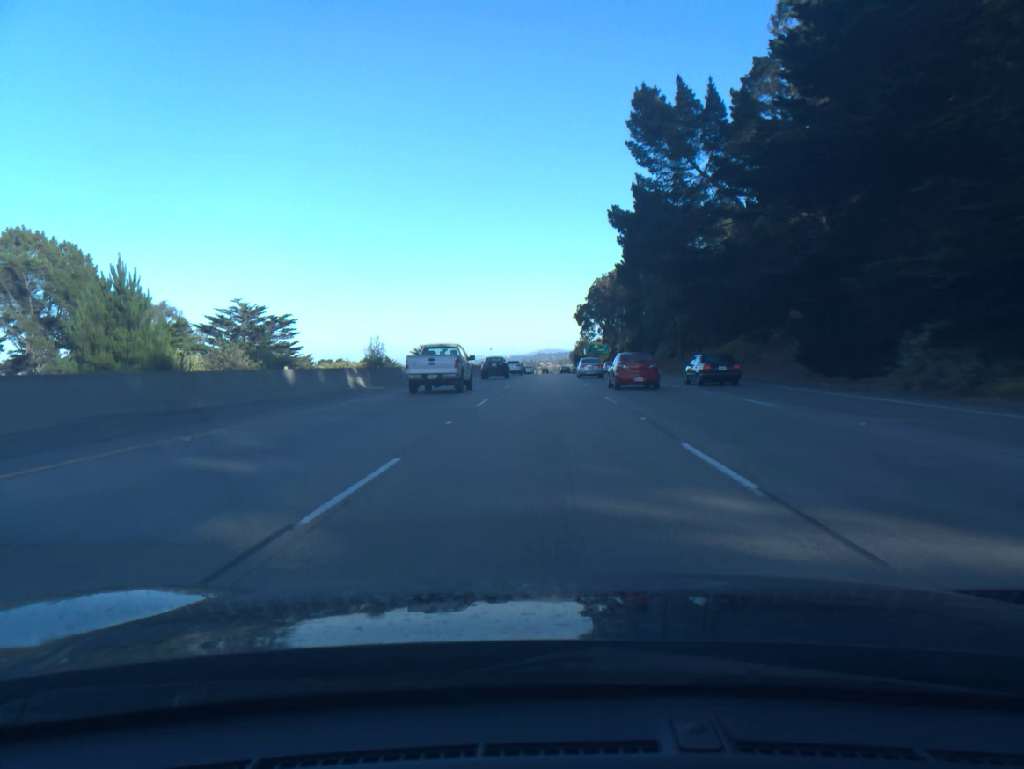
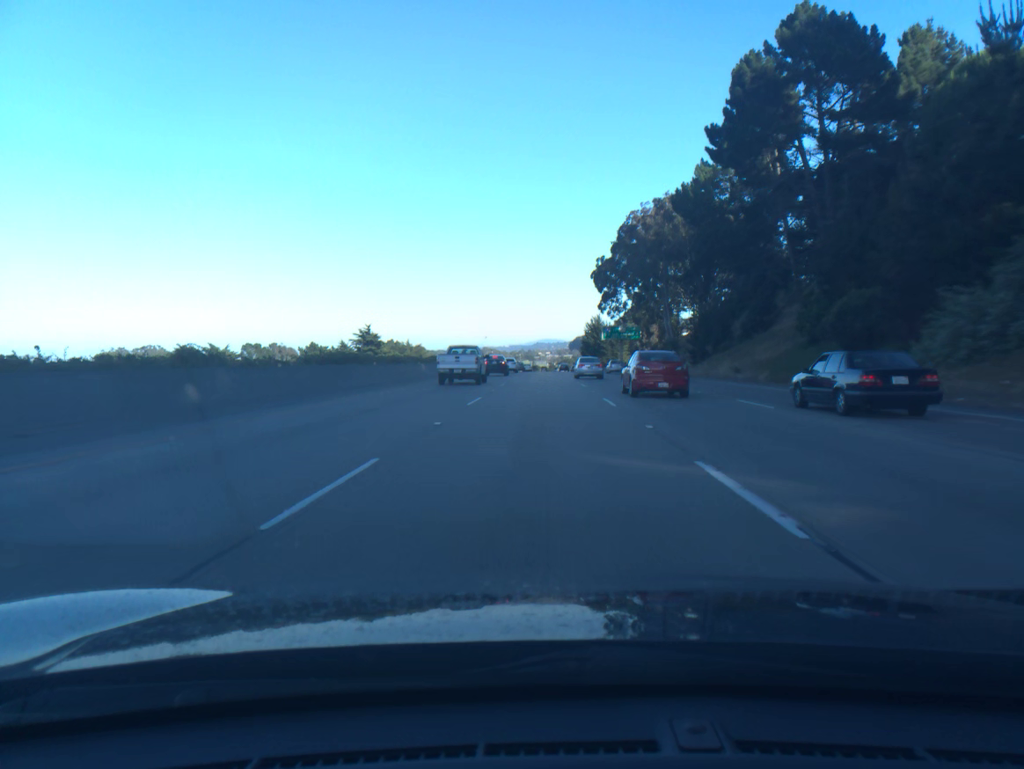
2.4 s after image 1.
(+0.7, +73.2) m; 0°
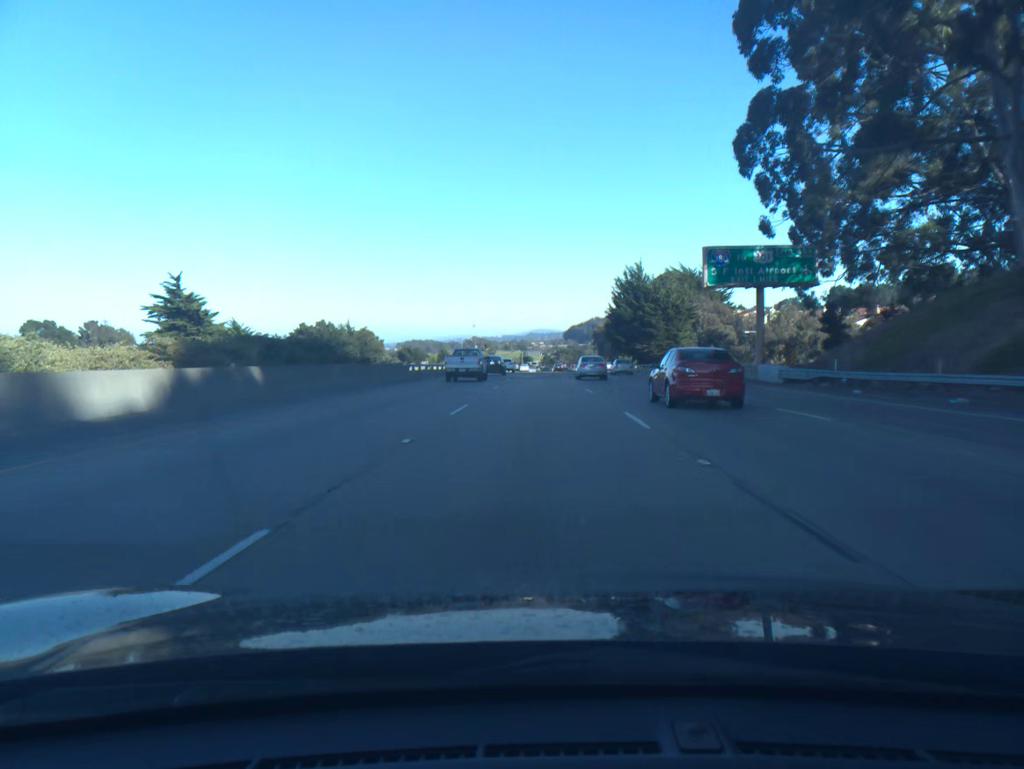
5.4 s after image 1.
(+0.2, +91.4) m; 0°
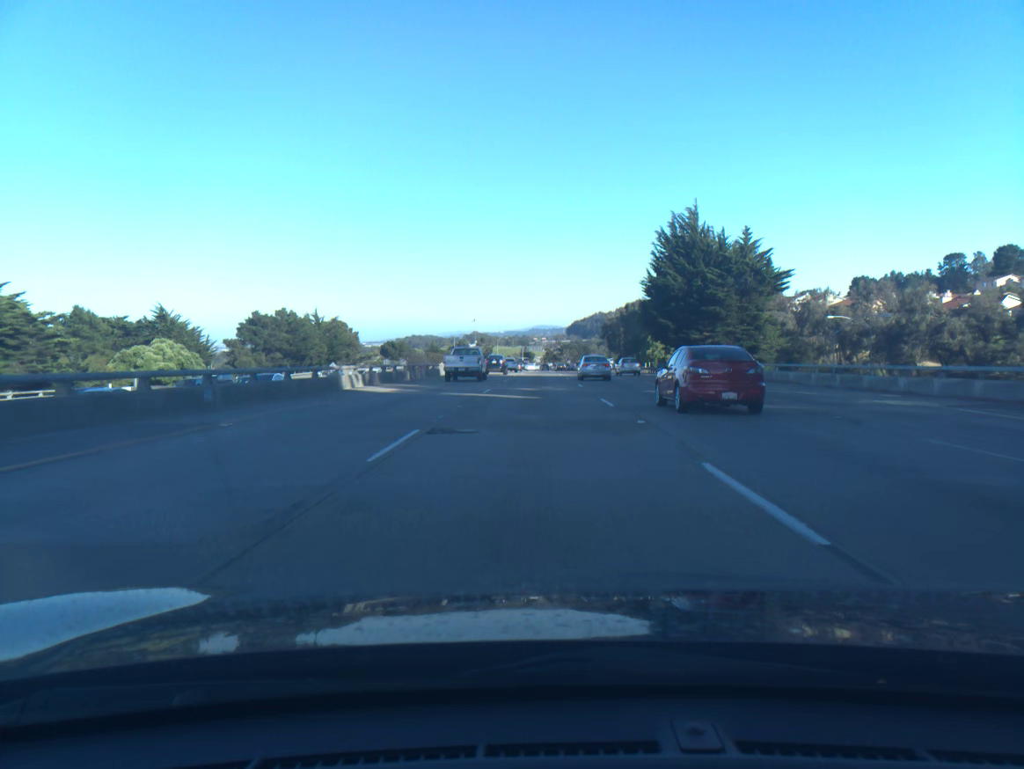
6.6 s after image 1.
(-0.1, +36.6) m; 0°
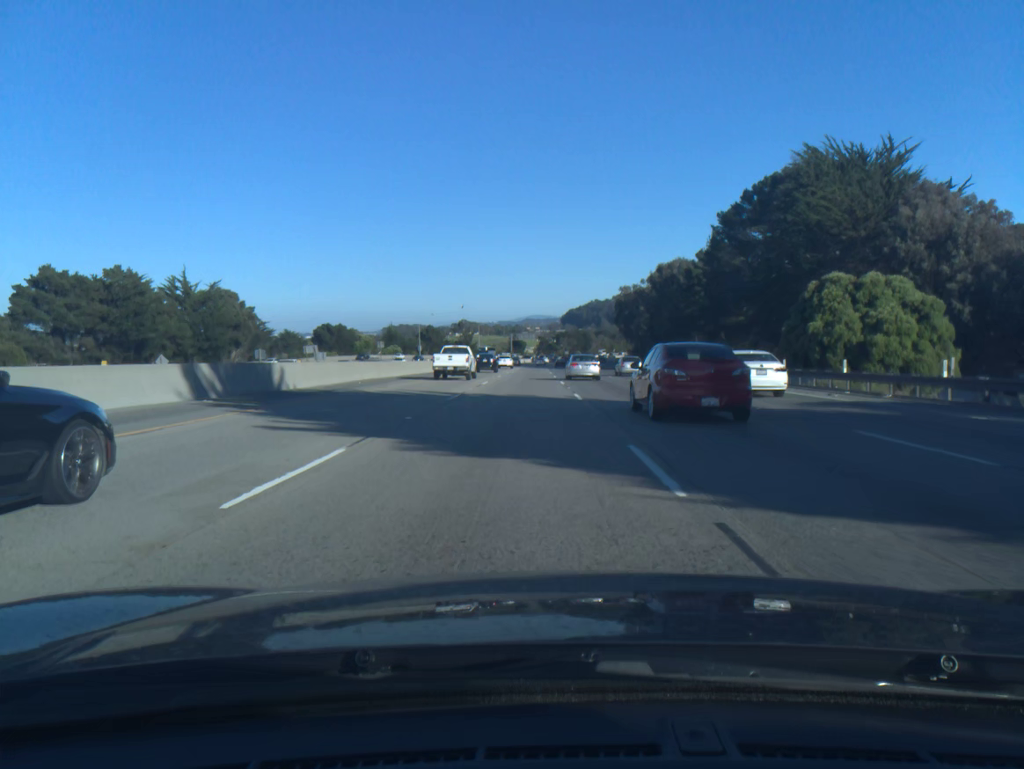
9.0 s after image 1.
(+0.4, +71.5) m; +1°
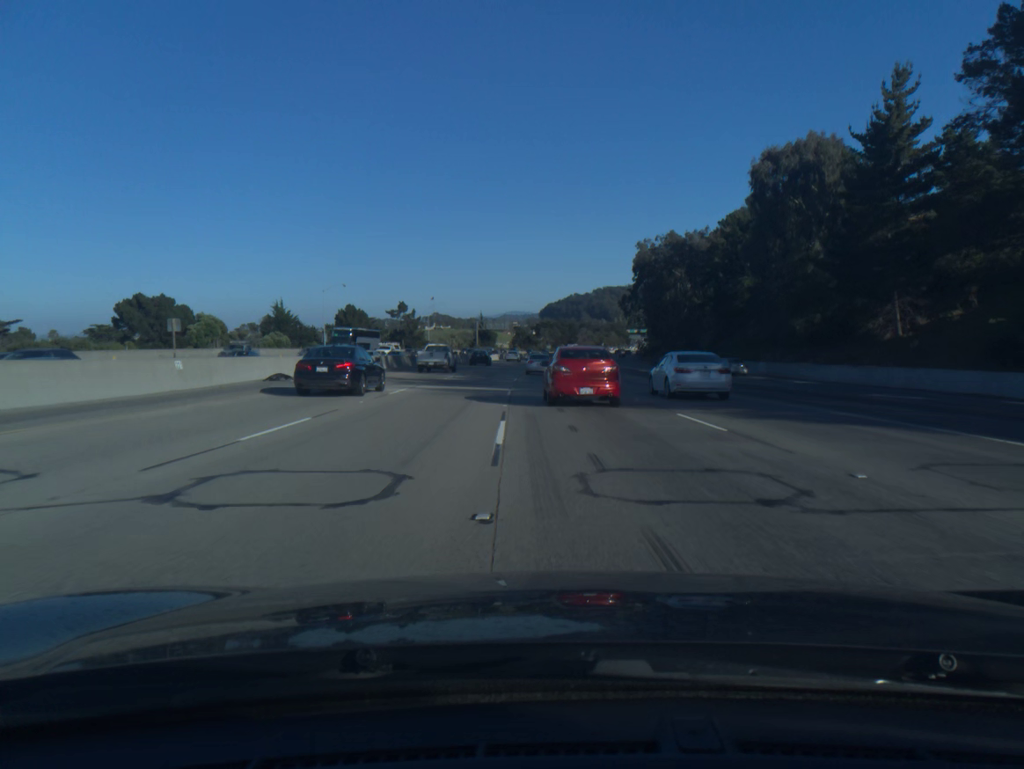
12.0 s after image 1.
(+0.7, +83.2) m; +2°
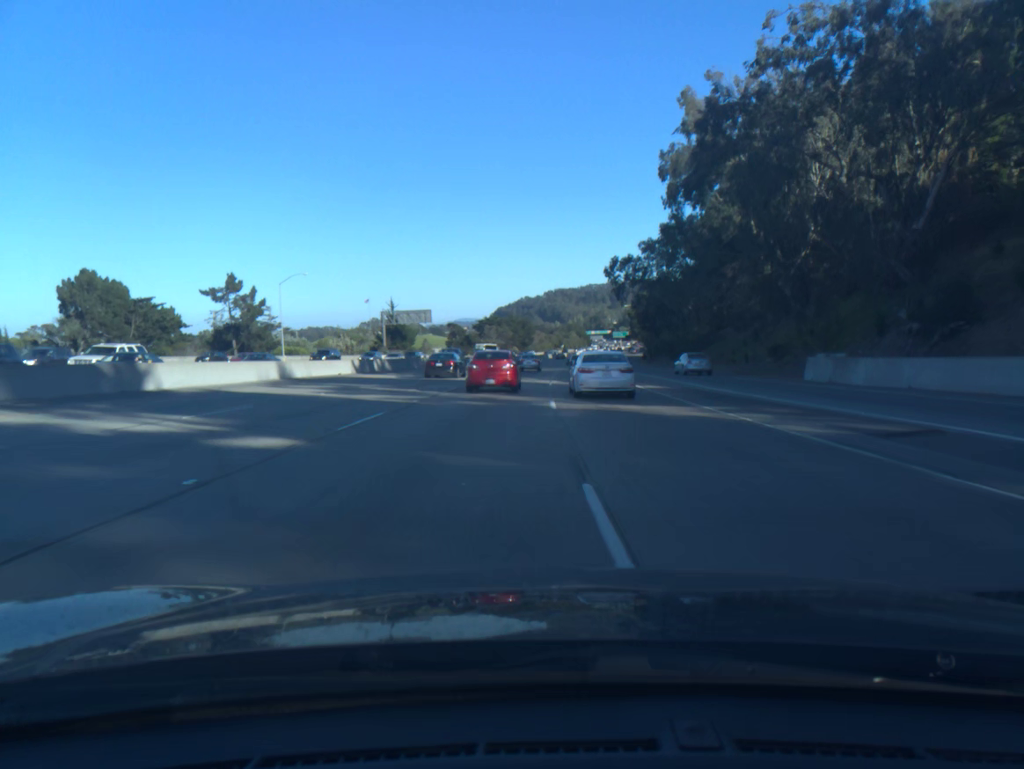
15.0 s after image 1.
(+2.1, +82.6) m; +3°
